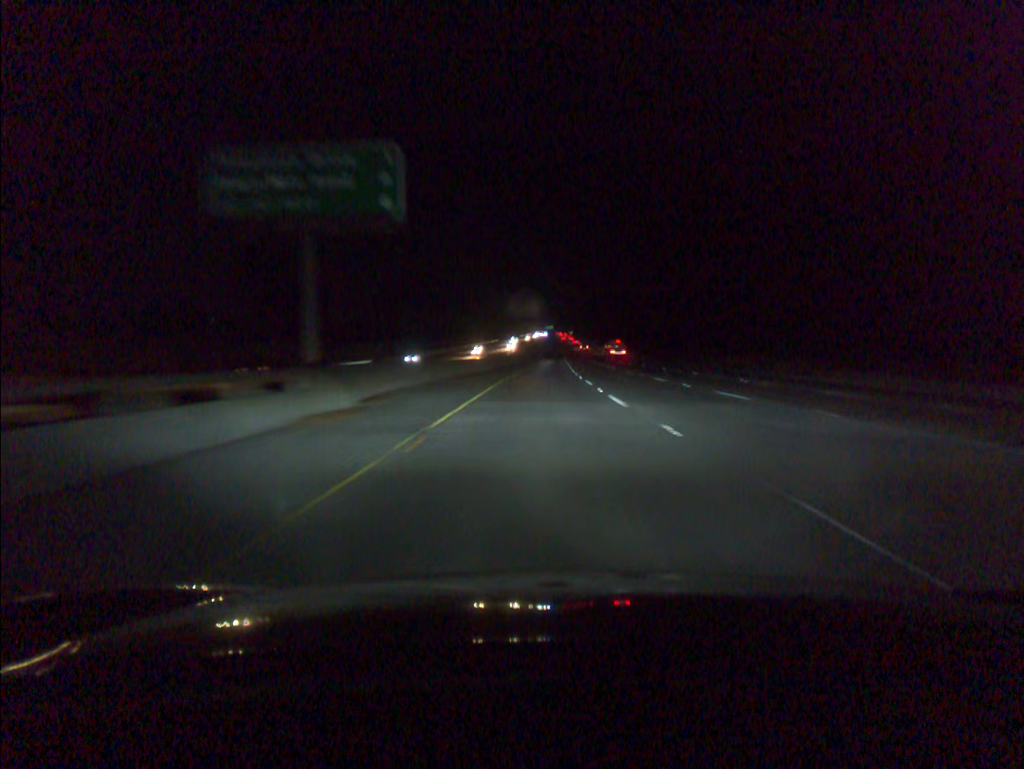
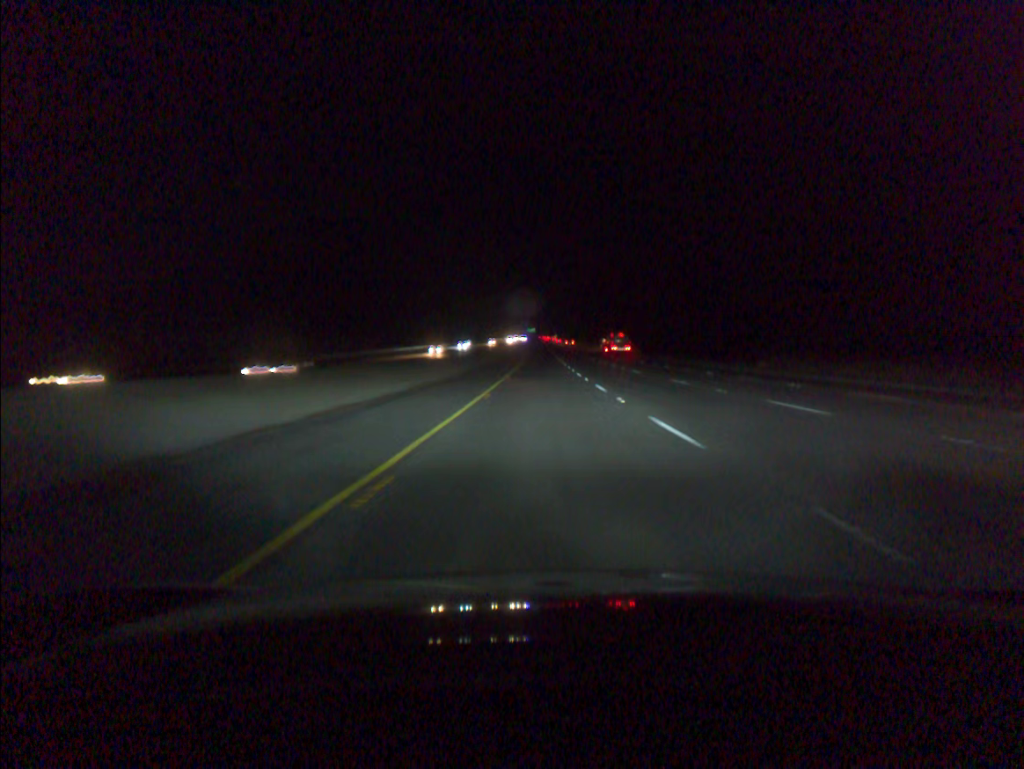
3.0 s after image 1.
(+1.0, +93.0) m; +1°
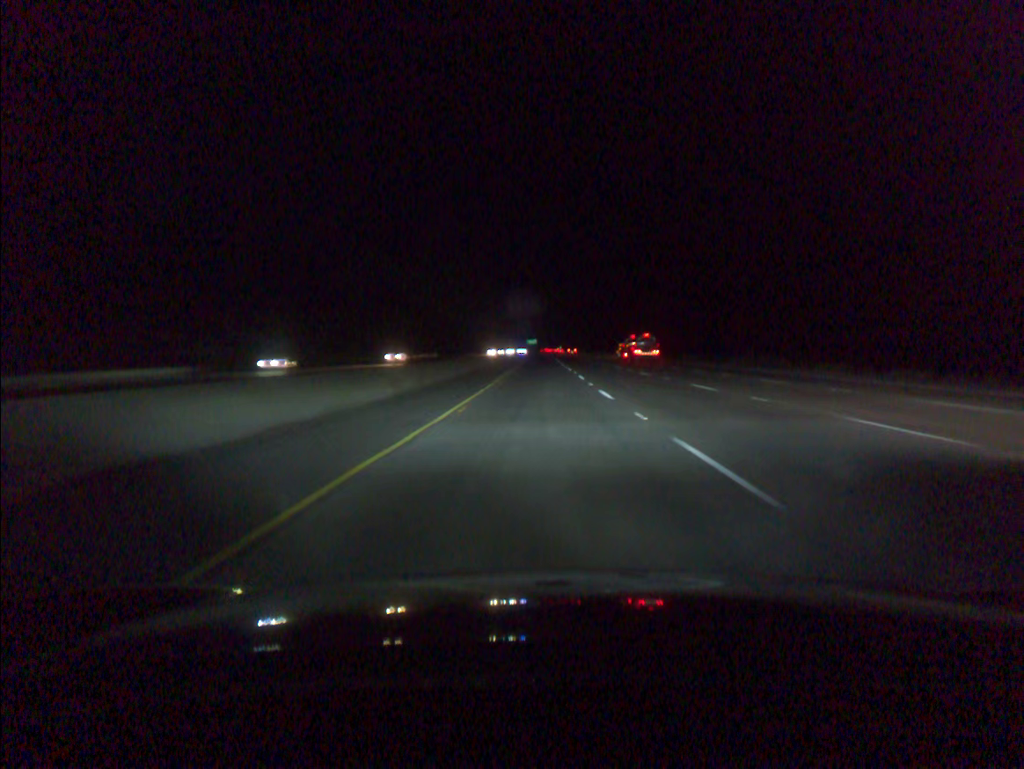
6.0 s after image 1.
(+0.2, +92.7) m; 0°
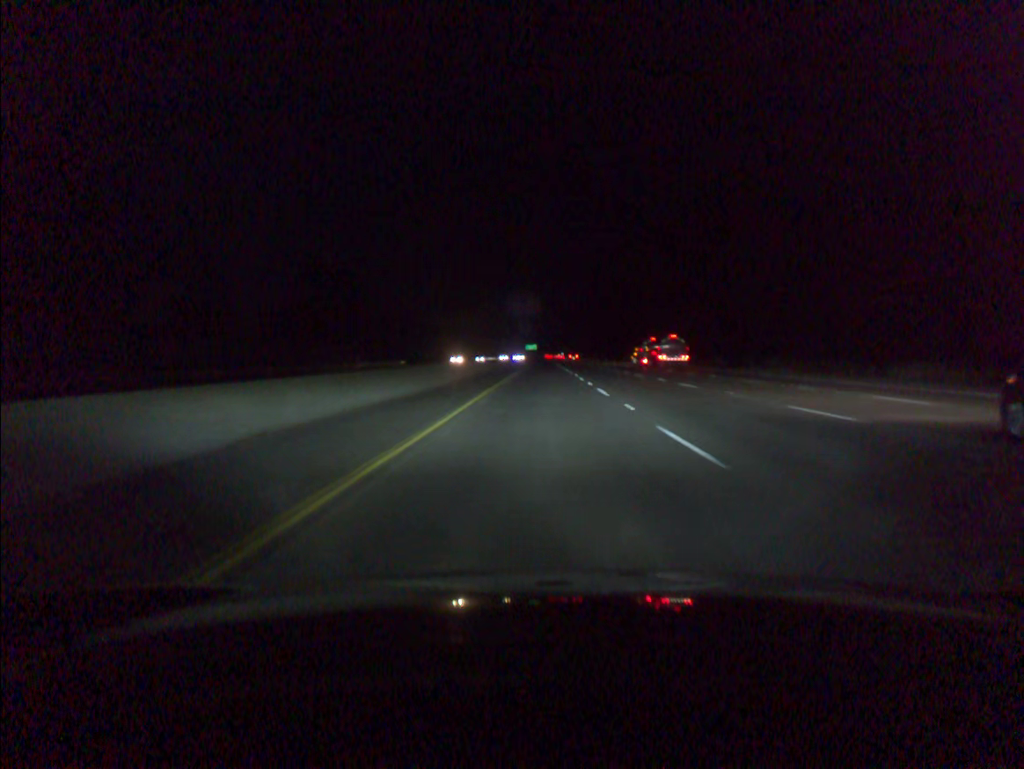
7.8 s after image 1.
(-0.1, +55.2) m; 0°
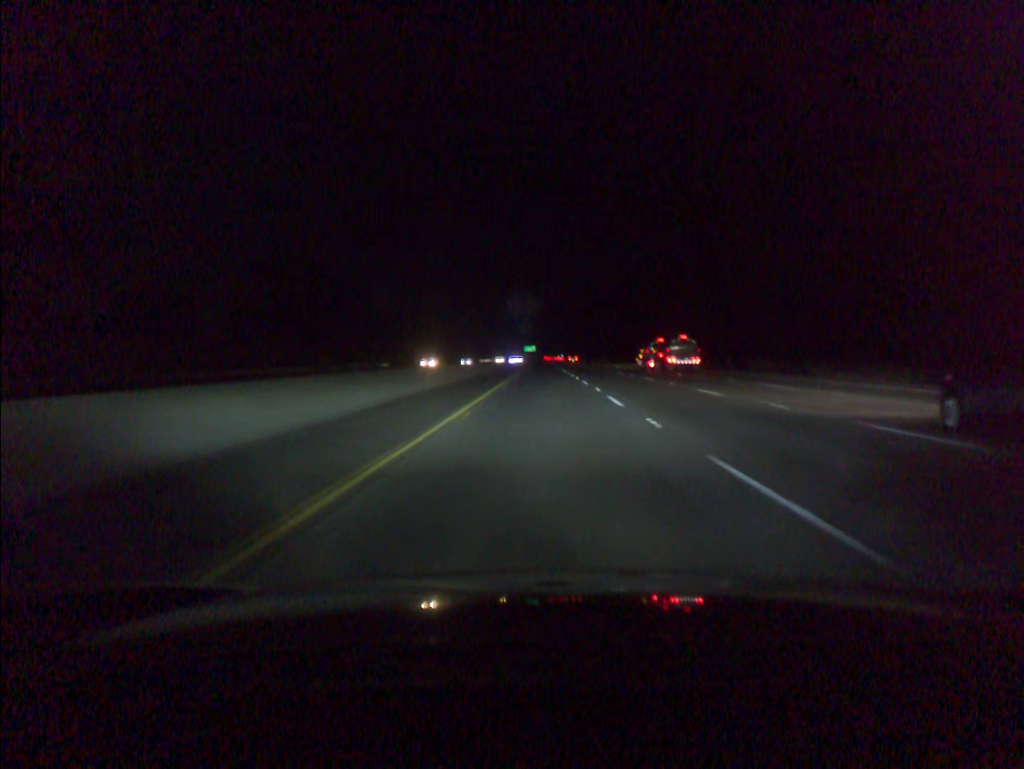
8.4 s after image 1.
(0.0, +18.4) m; 0°
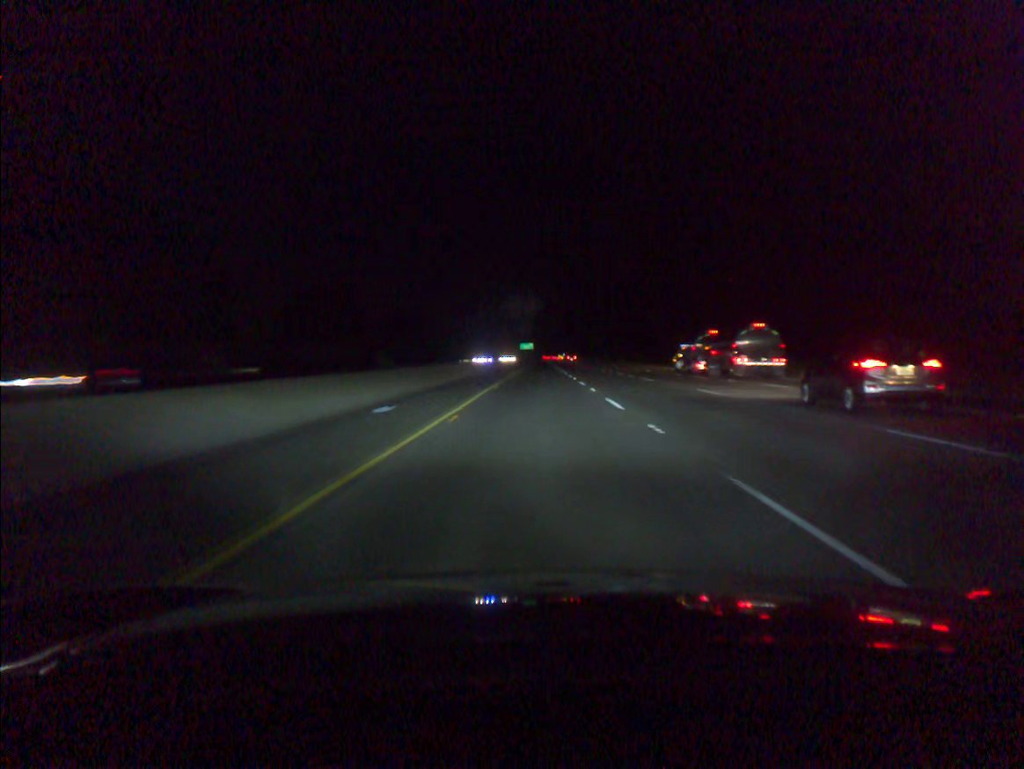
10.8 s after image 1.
(+0.2, +73.9) m; 0°
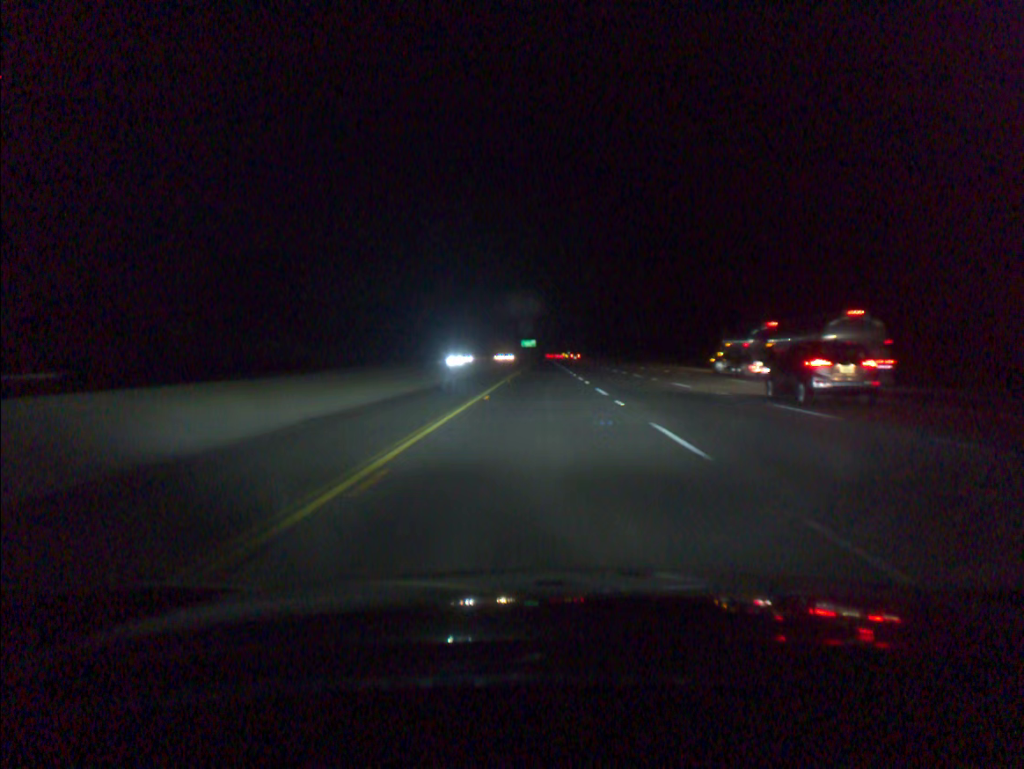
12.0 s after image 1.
(-0.1, +37.2) m; 0°
